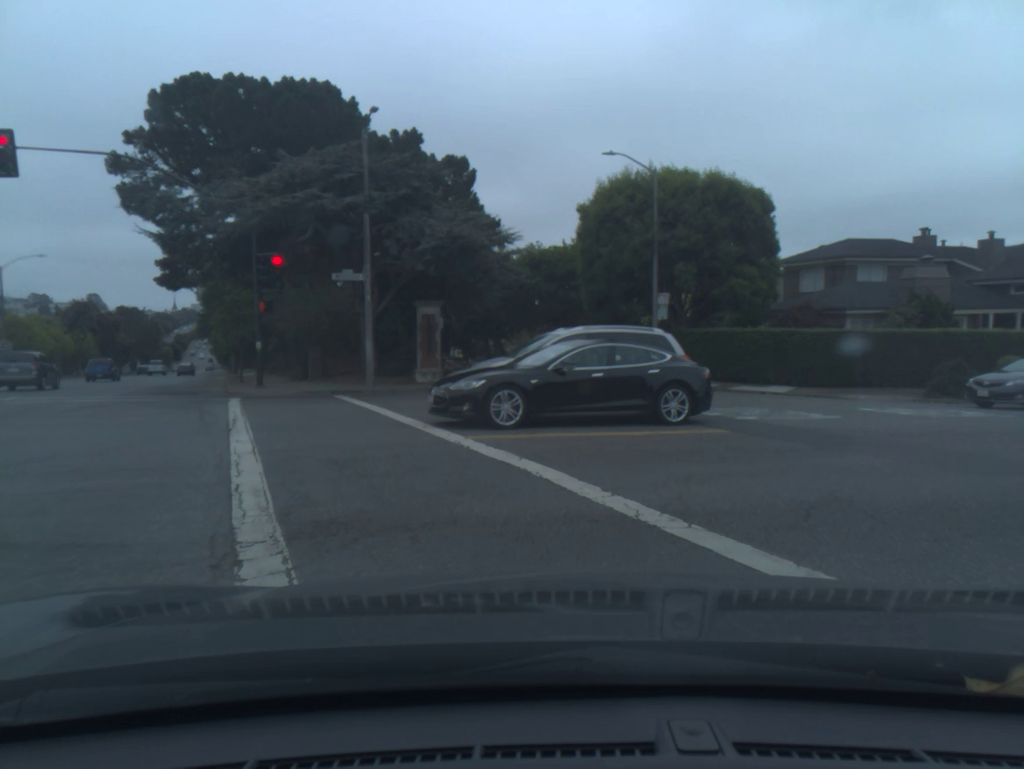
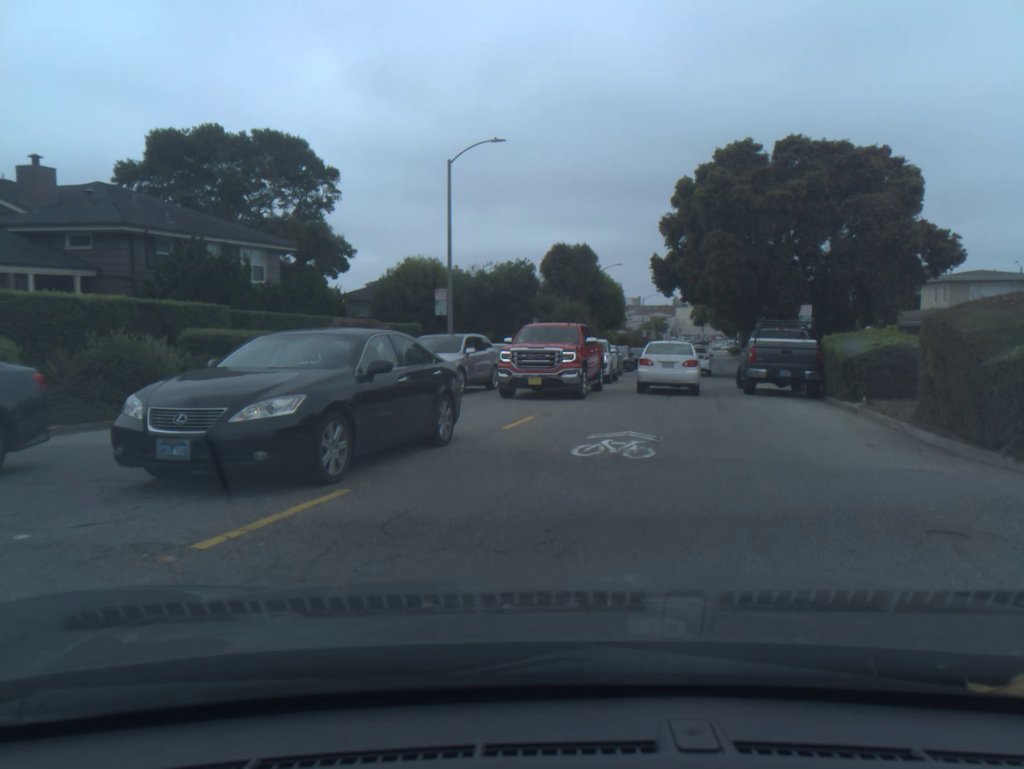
(+7.8, +13.0) m; +52°
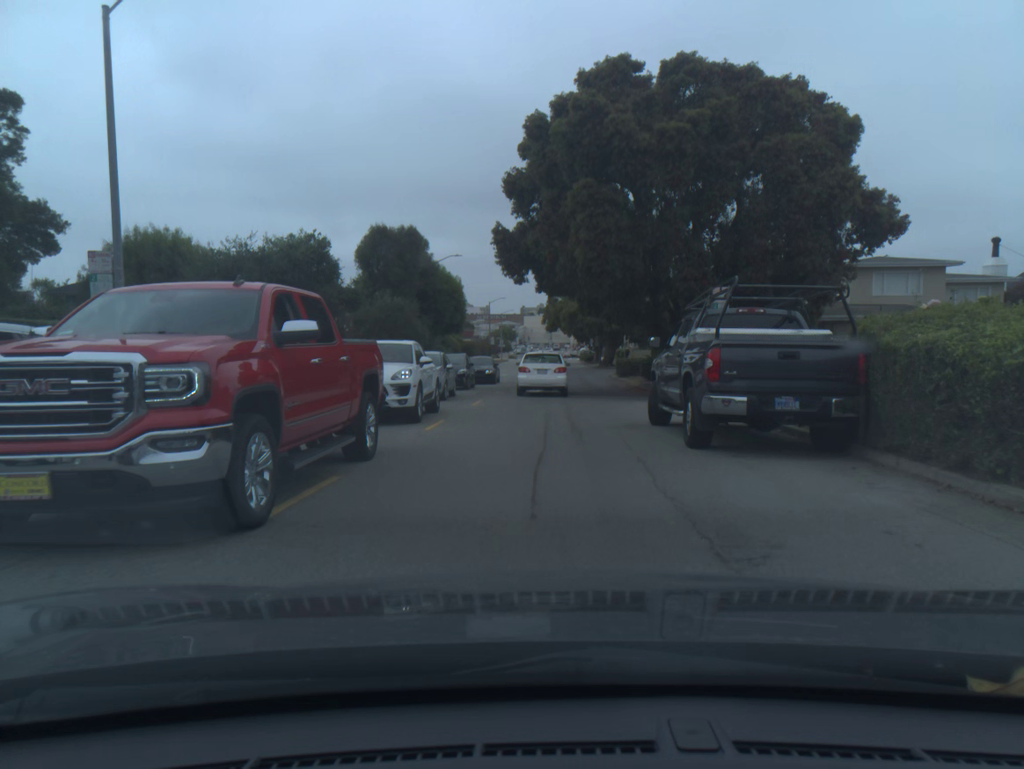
(+1.3, +12.9) m; +9°
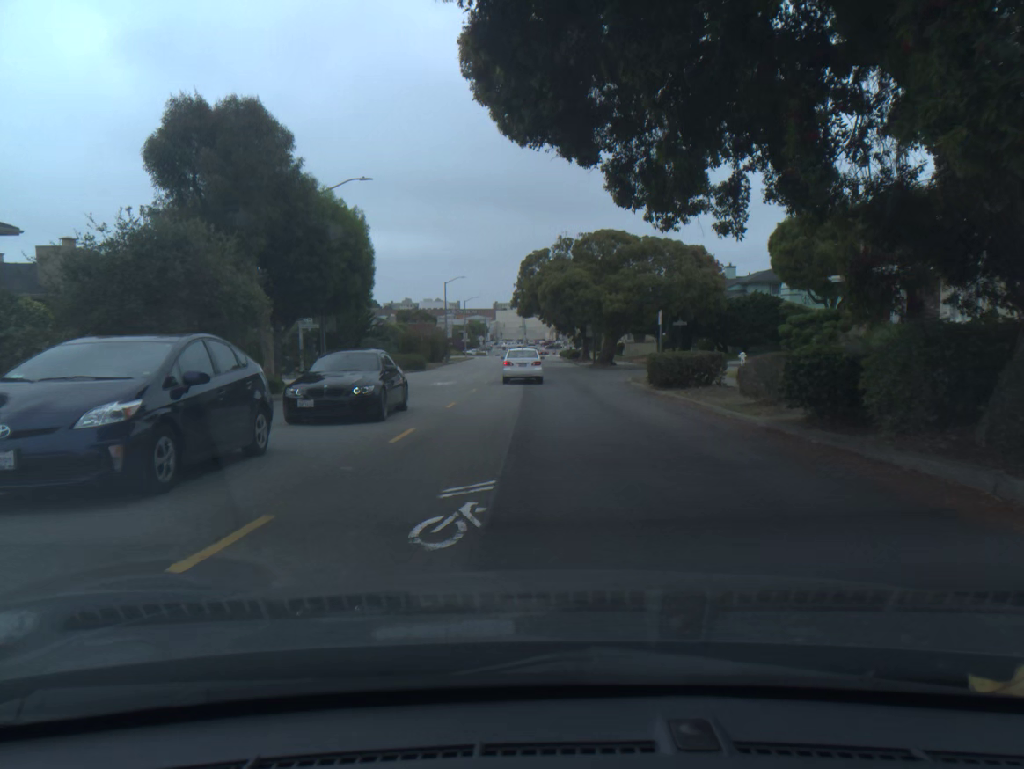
(+0.1, +23.8) m; +2°
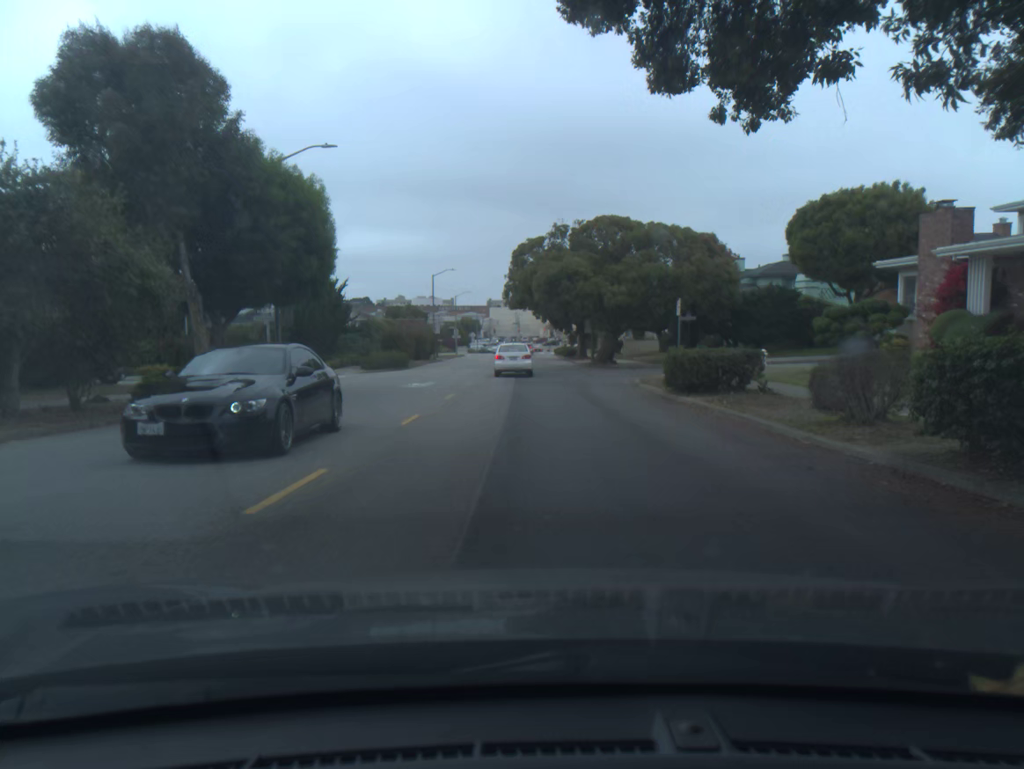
(0.0, +5.1) m; 0°
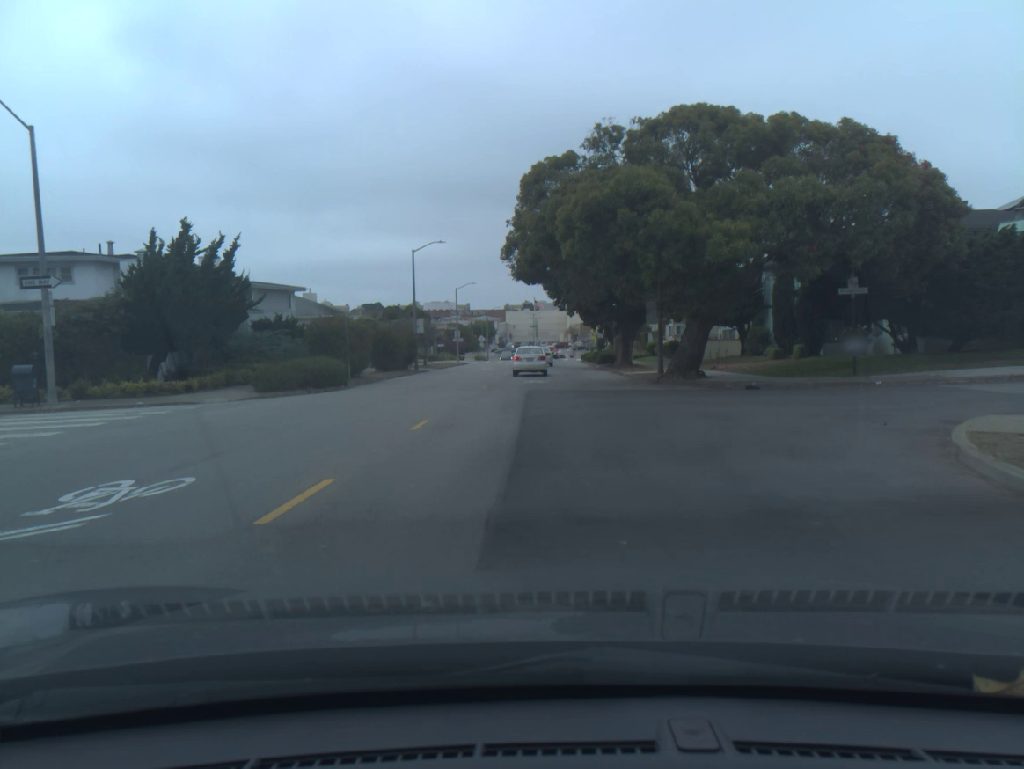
(-0.4, +22.2) m; -1°
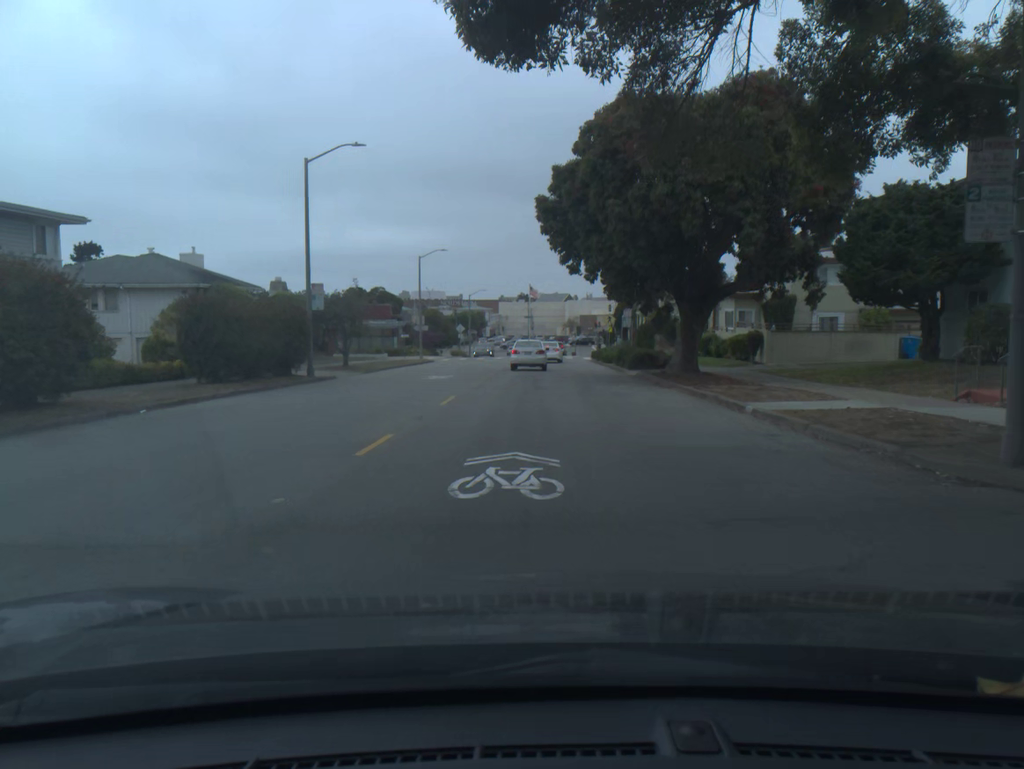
(0.0, +23.9) m; 0°
